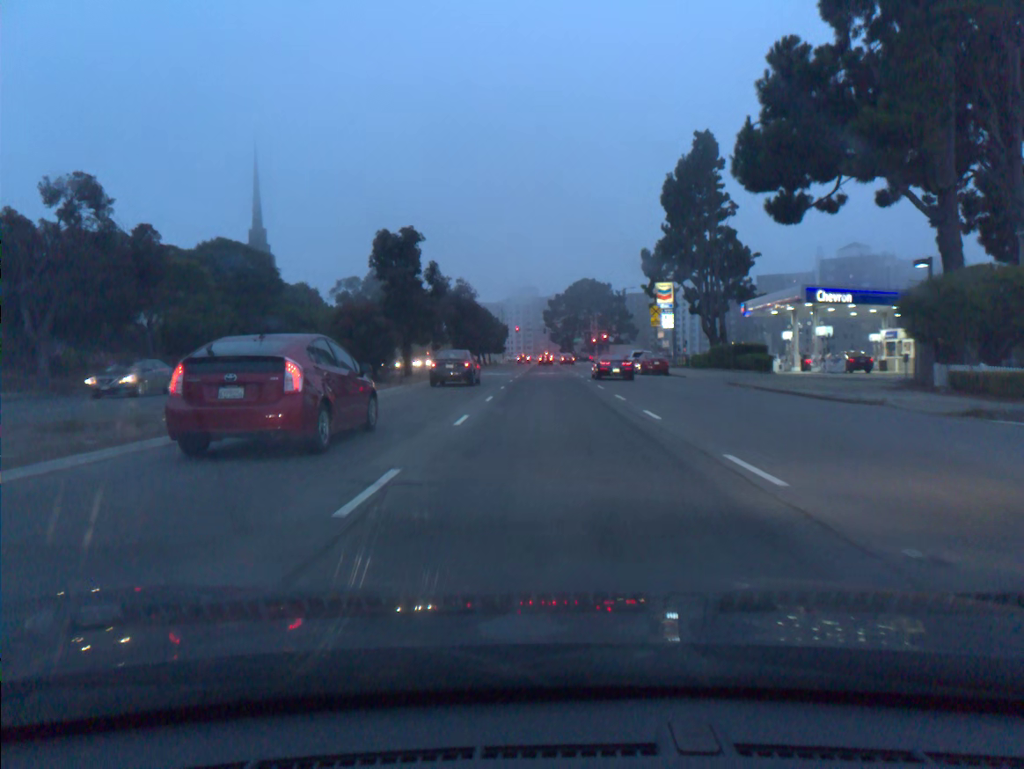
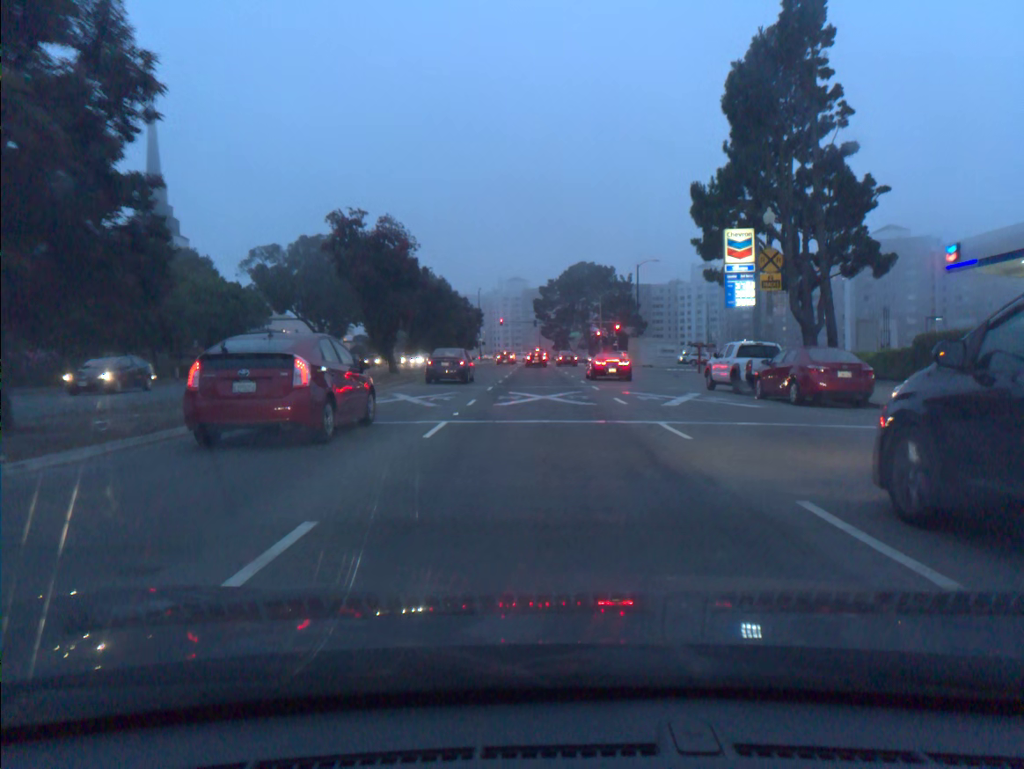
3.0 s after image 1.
(+0.2, +32.0) m; +1°
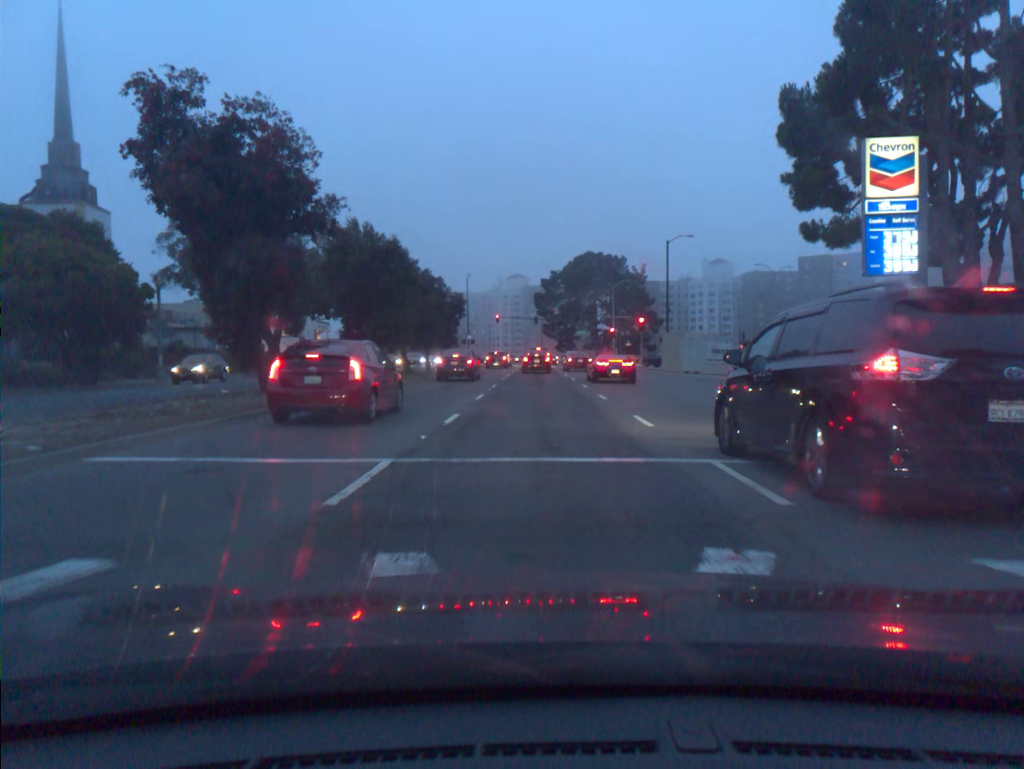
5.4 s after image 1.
(0.0, +19.6) m; 0°
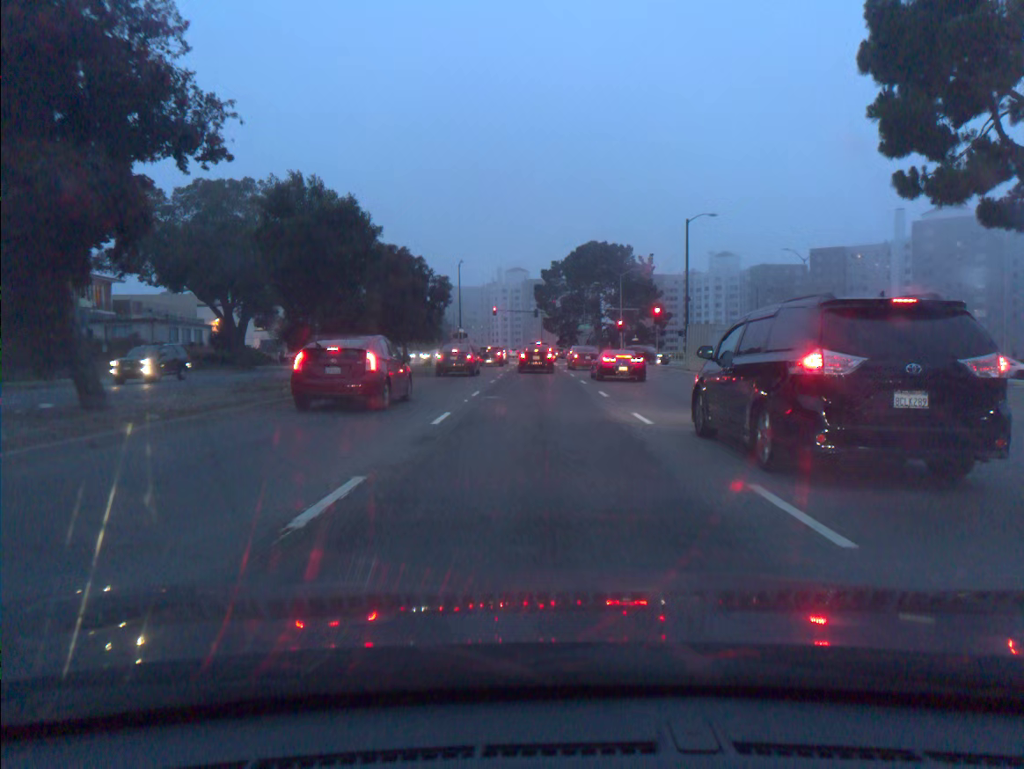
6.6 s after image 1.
(0.0, +8.6) m; 0°
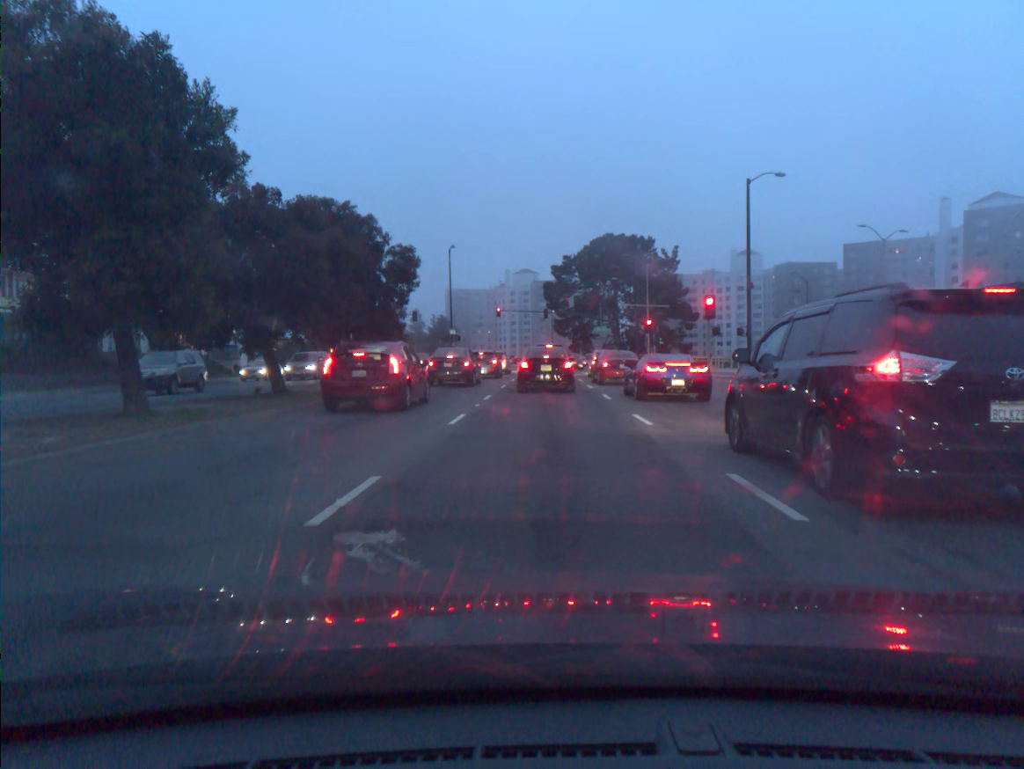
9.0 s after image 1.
(0.0, +14.8) m; -1°
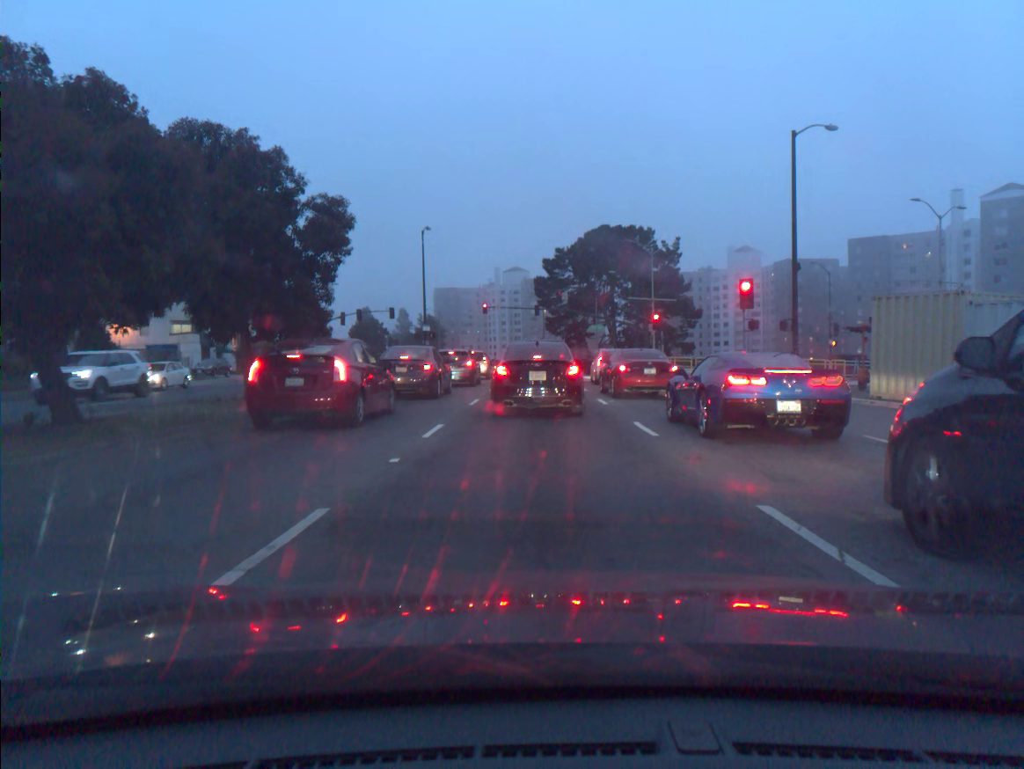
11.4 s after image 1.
(+0.1, +9.6) m; +1°
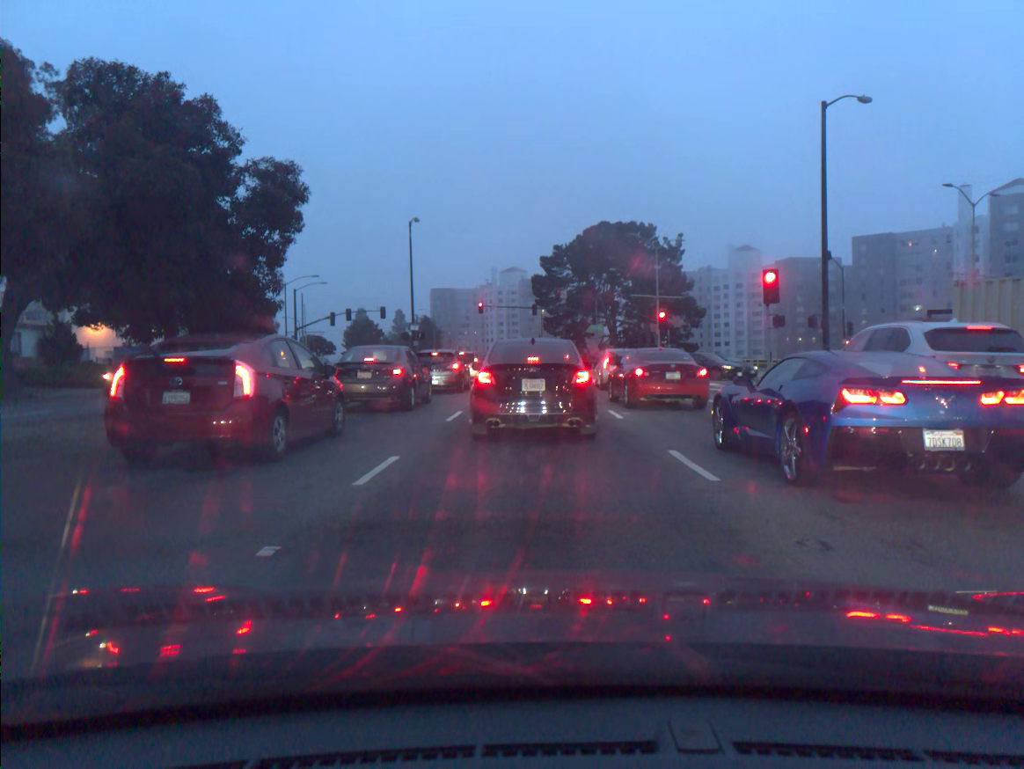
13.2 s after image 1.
(0.0, +4.1) m; 0°
